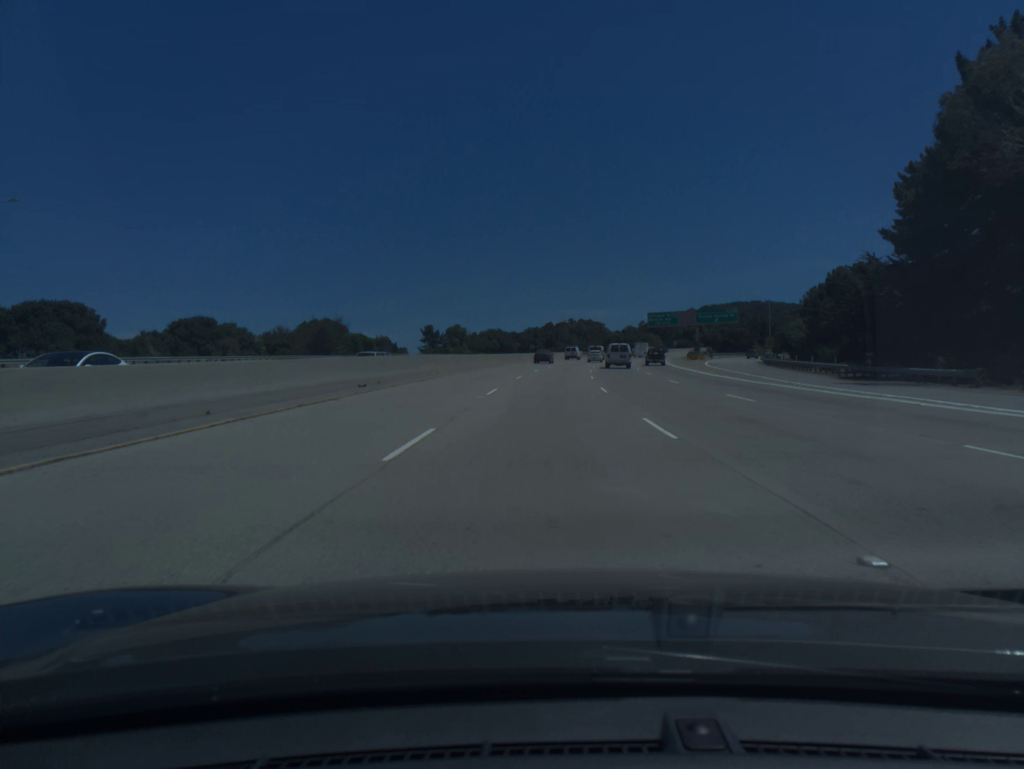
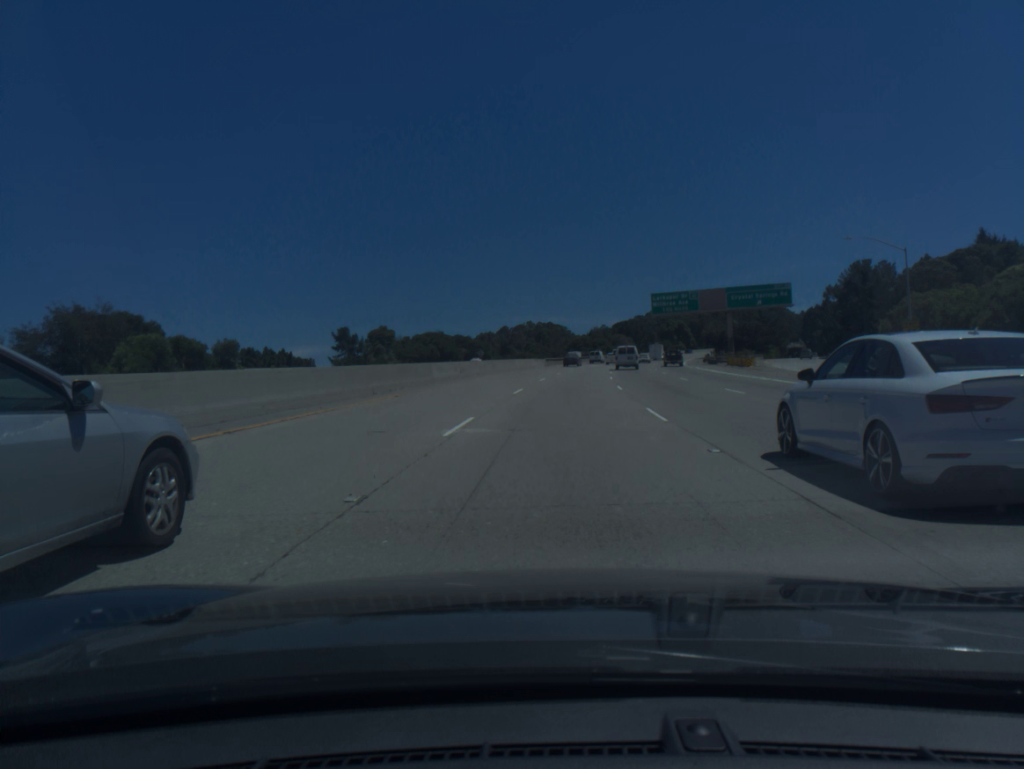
(+1.0, +53.5) m; +3°
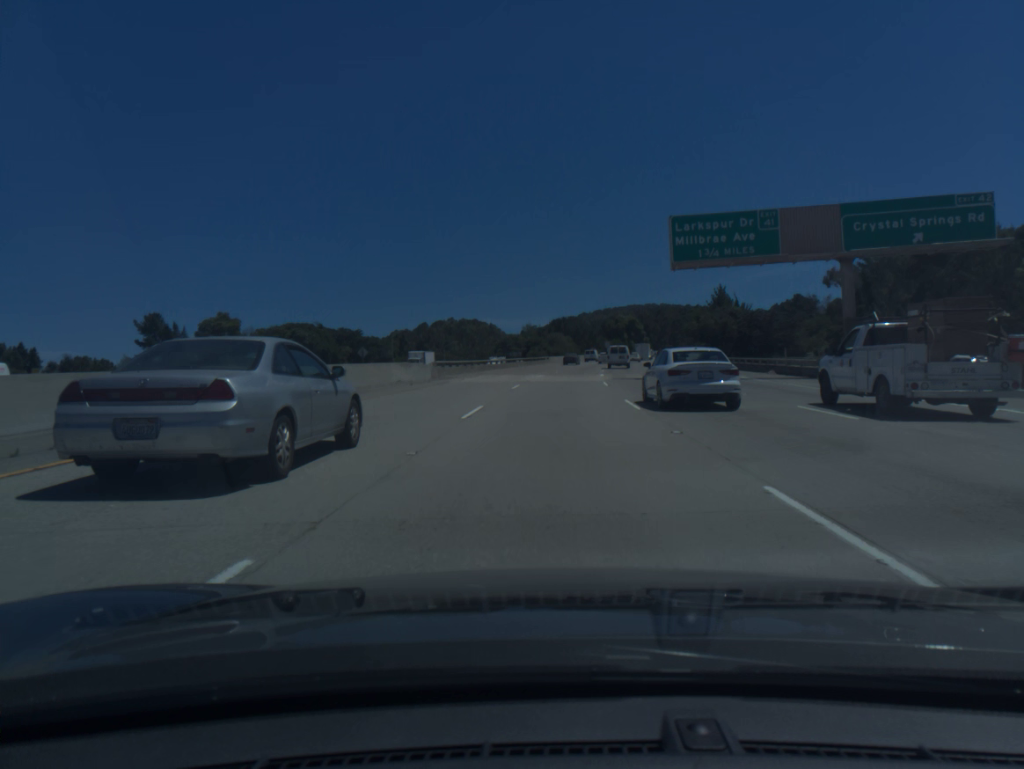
(+2.5, +53.6) m; +5°
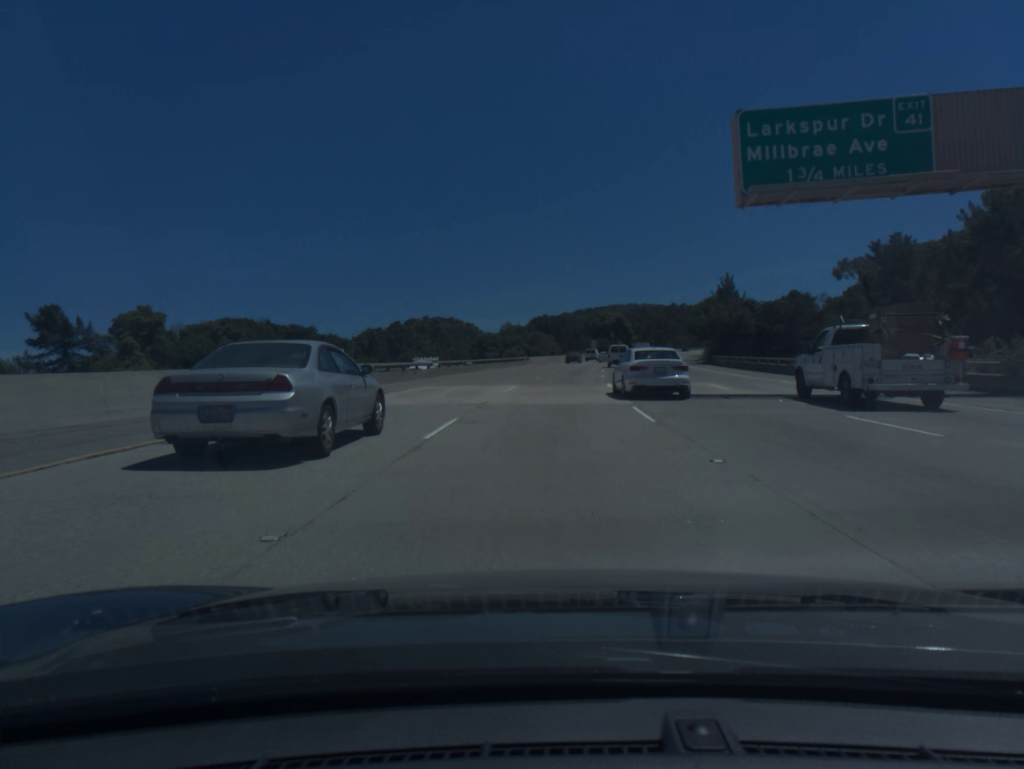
(+0.2, +17.9) m; +1°
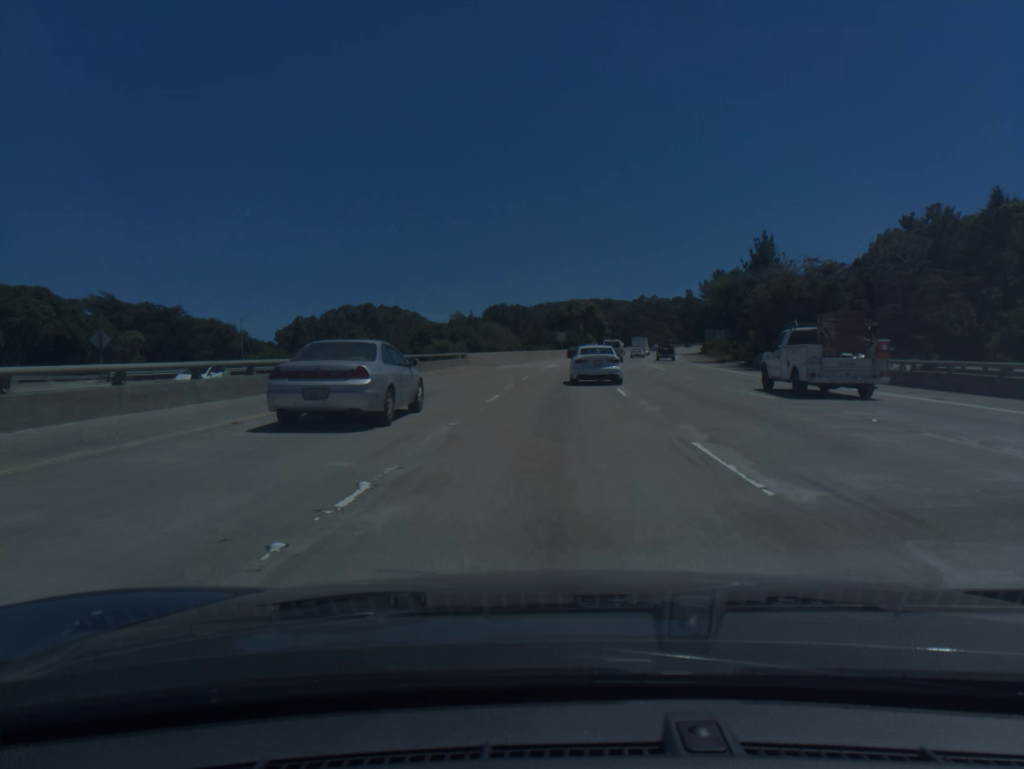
(+0.8, +35.9) m; +3°
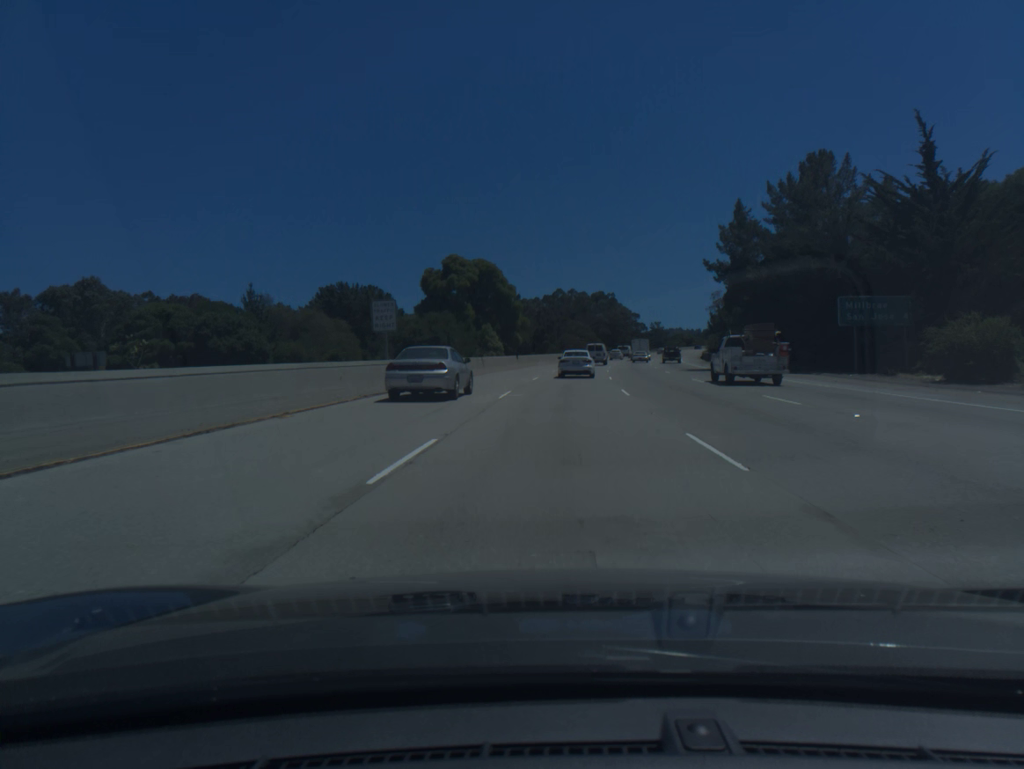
(+5.7, +89.8) m; +7°
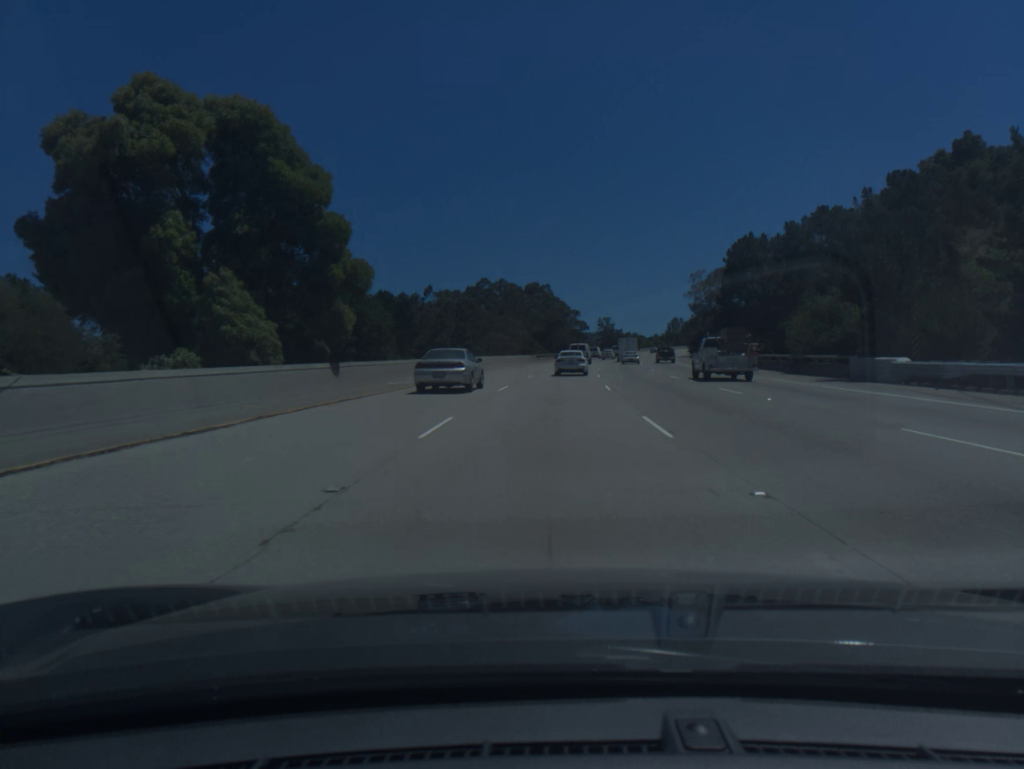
(+2.5, +53.6) m; +5°
